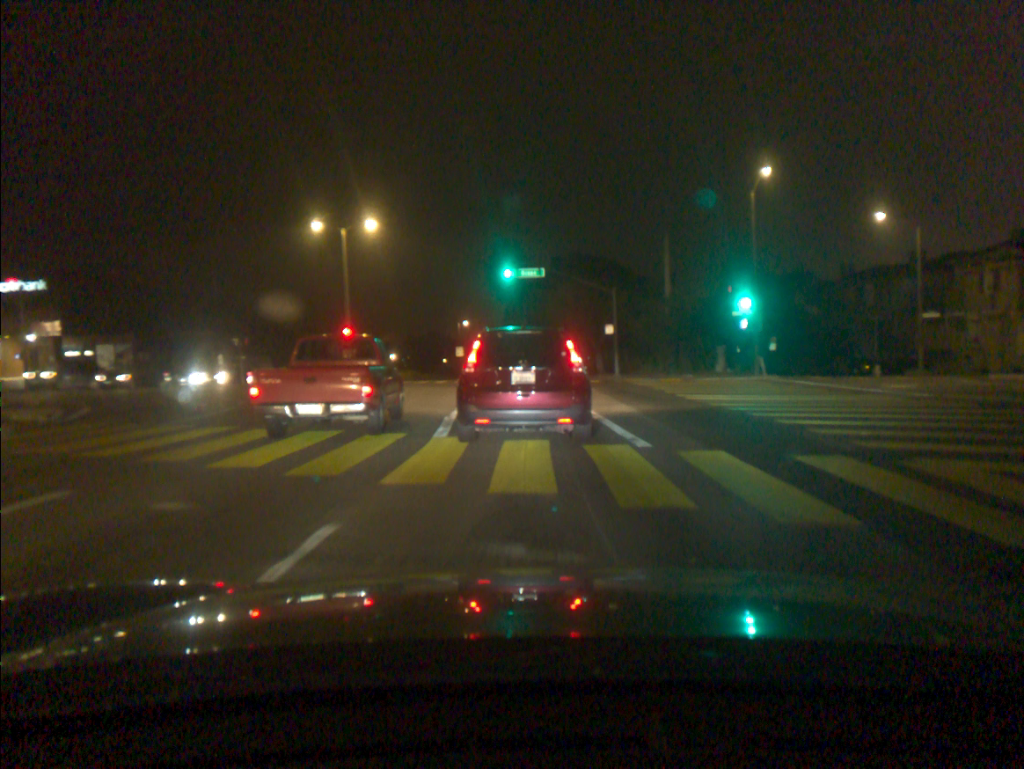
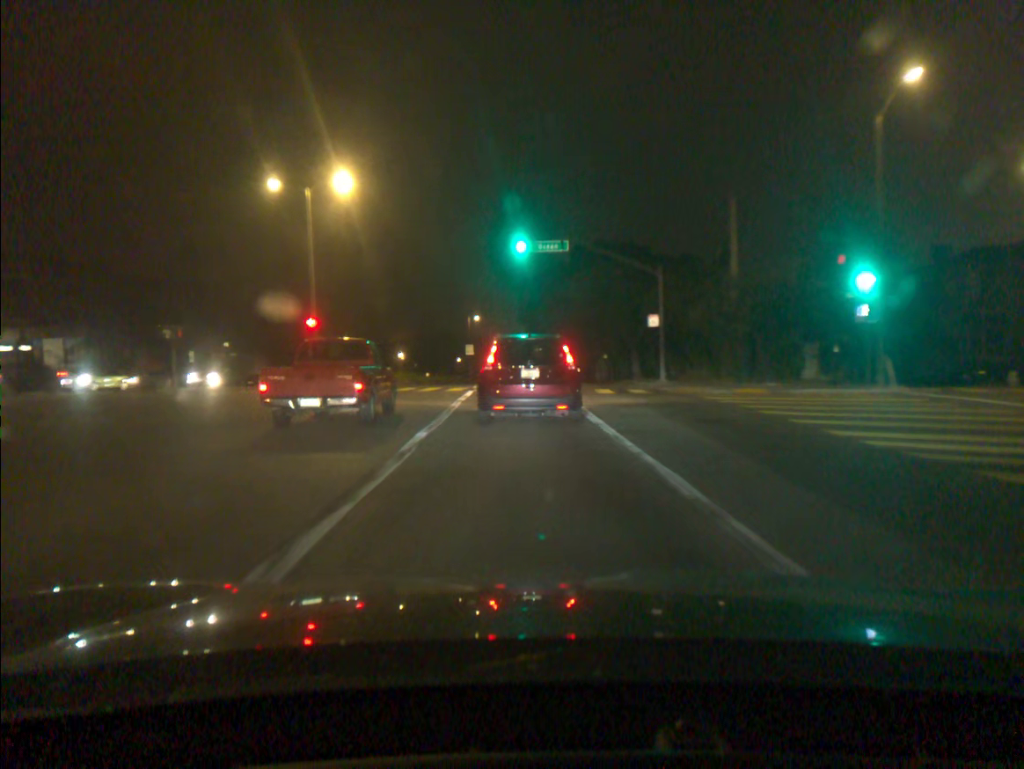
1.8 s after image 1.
(-0.2, +10.8) m; -2°
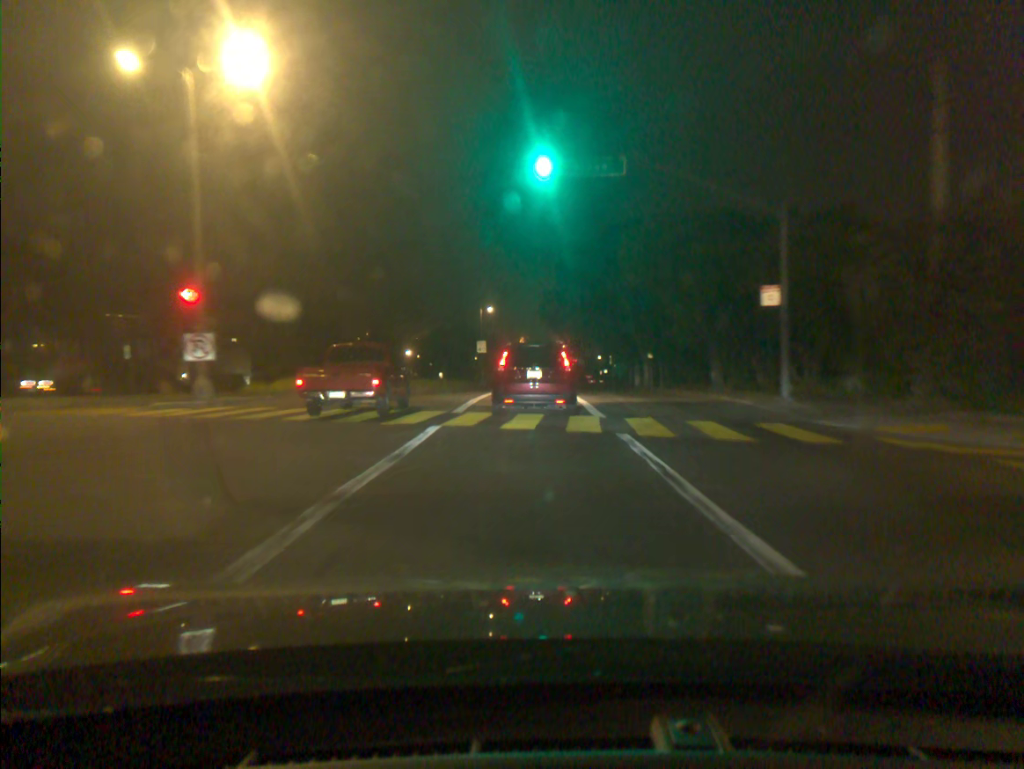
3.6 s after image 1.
(-0.2, +14.8) m; -1°
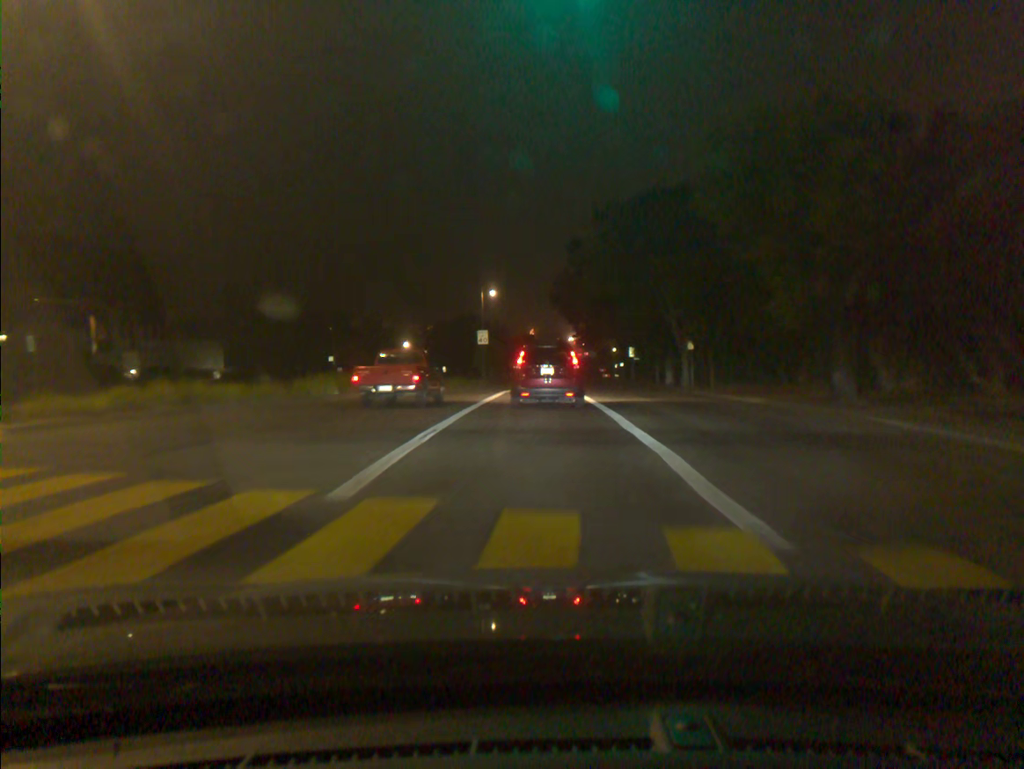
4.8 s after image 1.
(0.0, +11.4) m; -1°
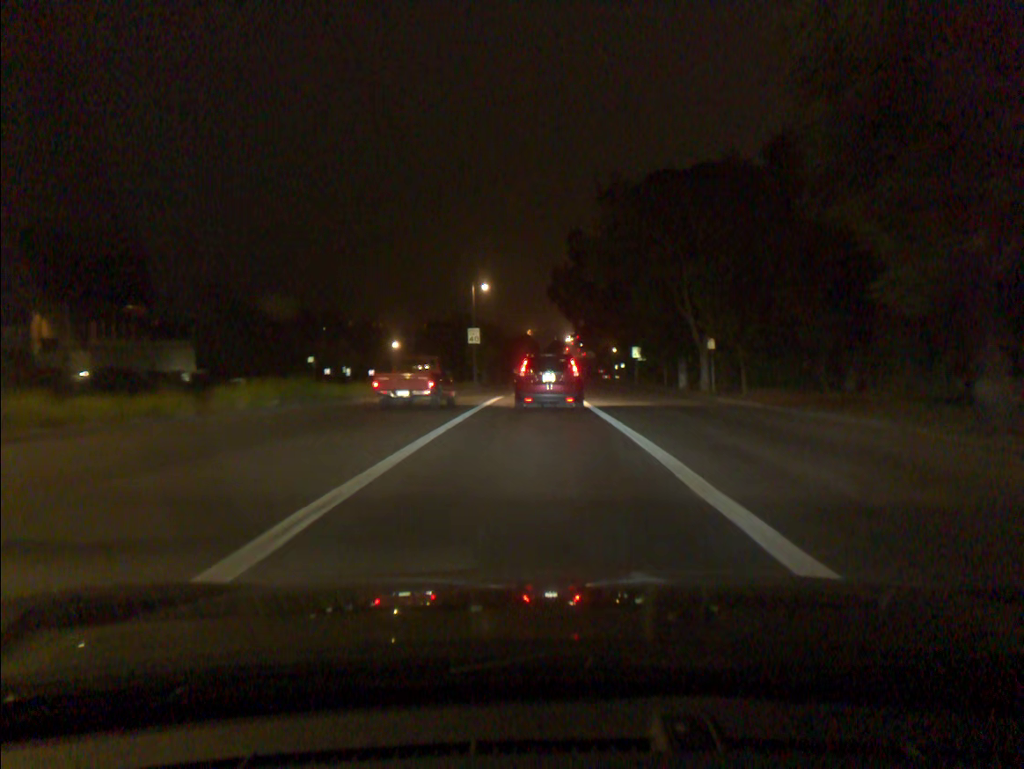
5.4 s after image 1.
(0.0, +6.2) m; 0°
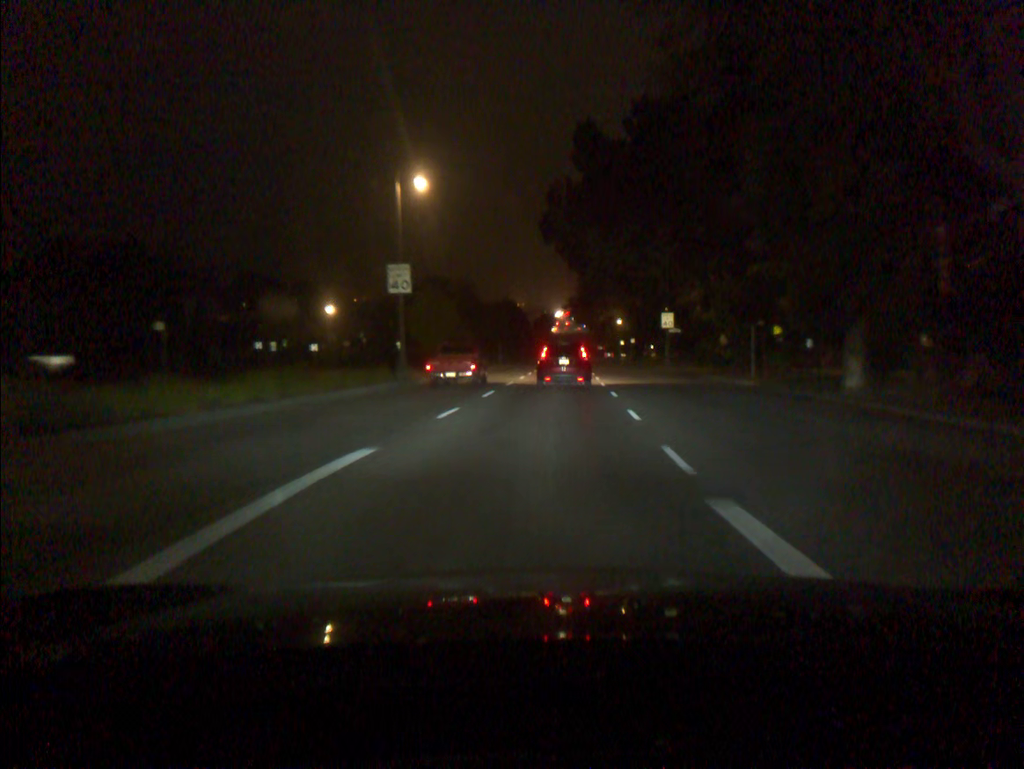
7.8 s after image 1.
(+0.2, +28.3) m; +1°
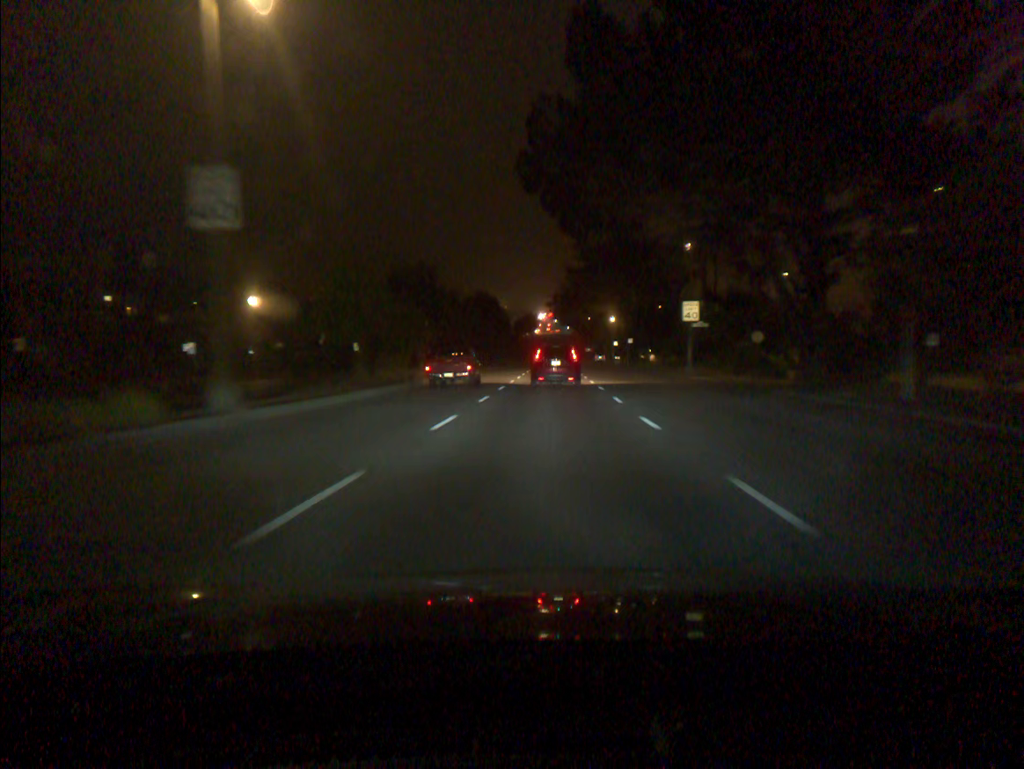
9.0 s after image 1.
(+0.2, +16.5) m; +1°
